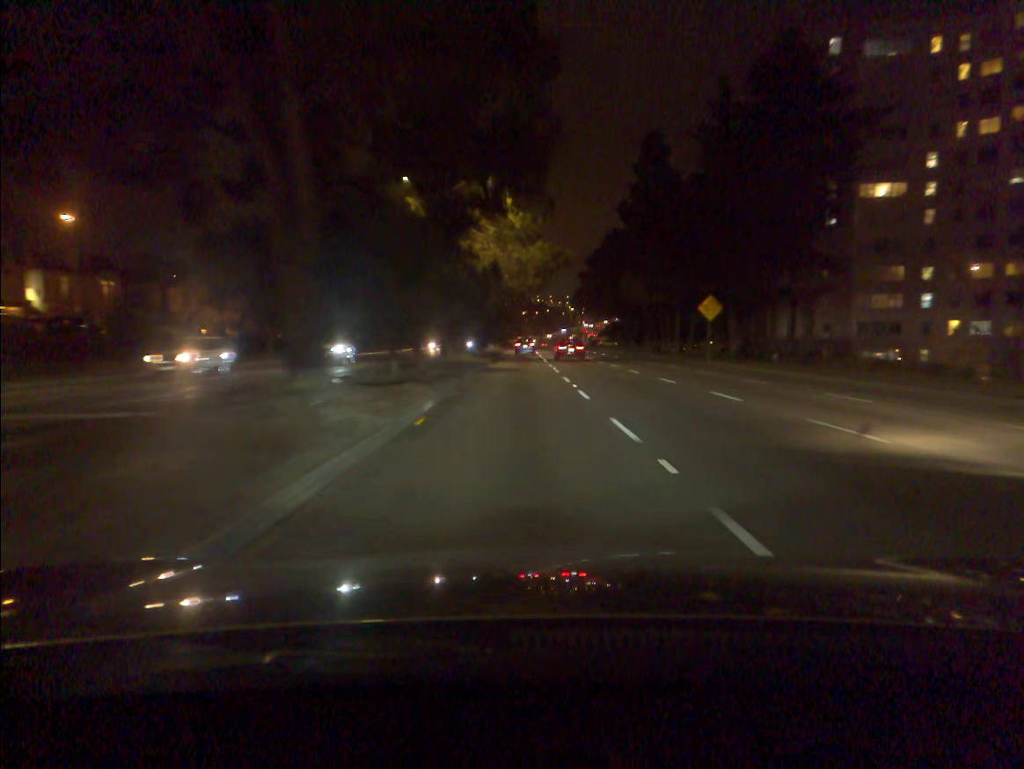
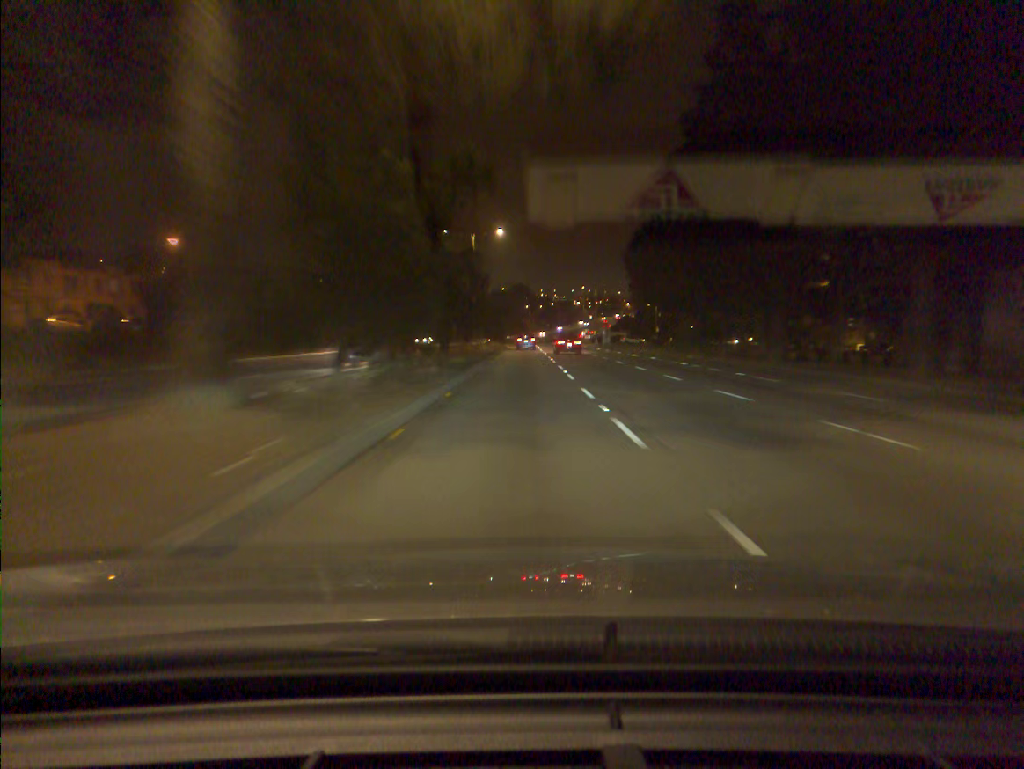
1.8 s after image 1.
(-0.1, +37.8) m; 0°
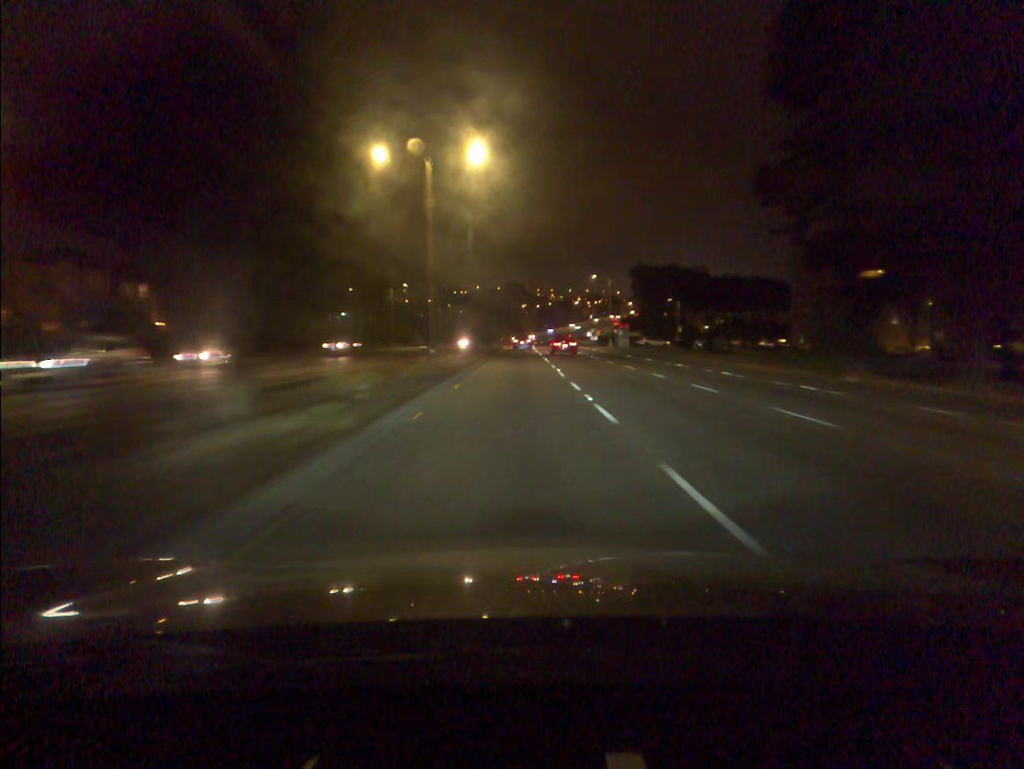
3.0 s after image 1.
(+0.1, +26.9) m; 0°
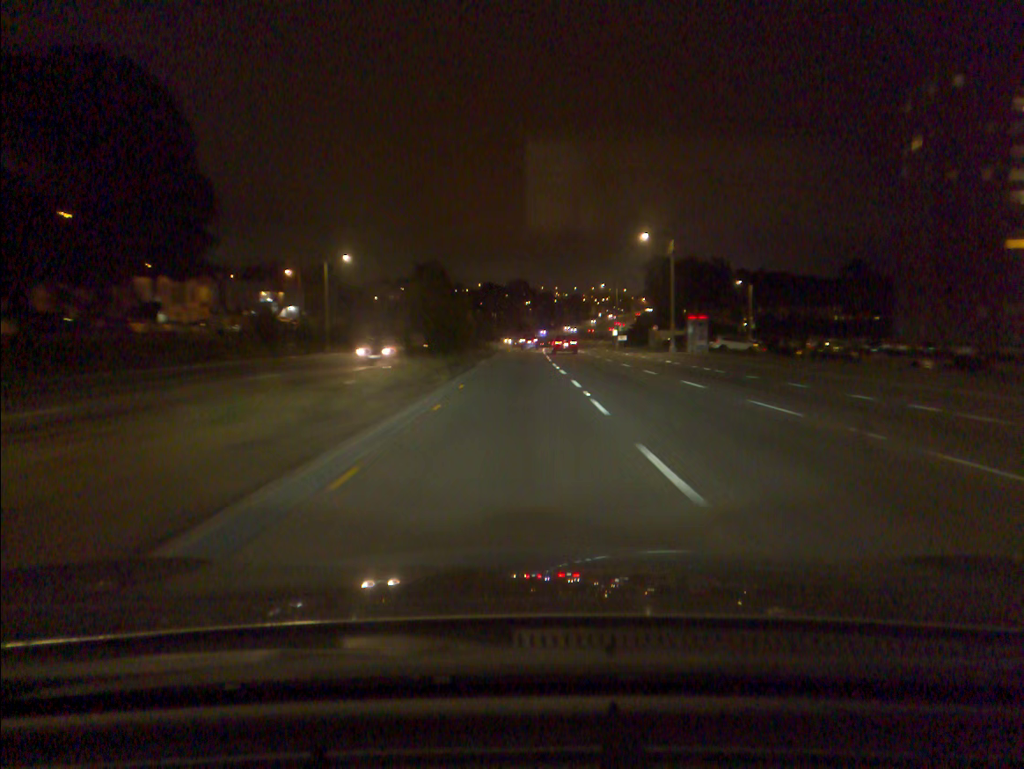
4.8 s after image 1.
(-0.1, +42.8) m; 0°
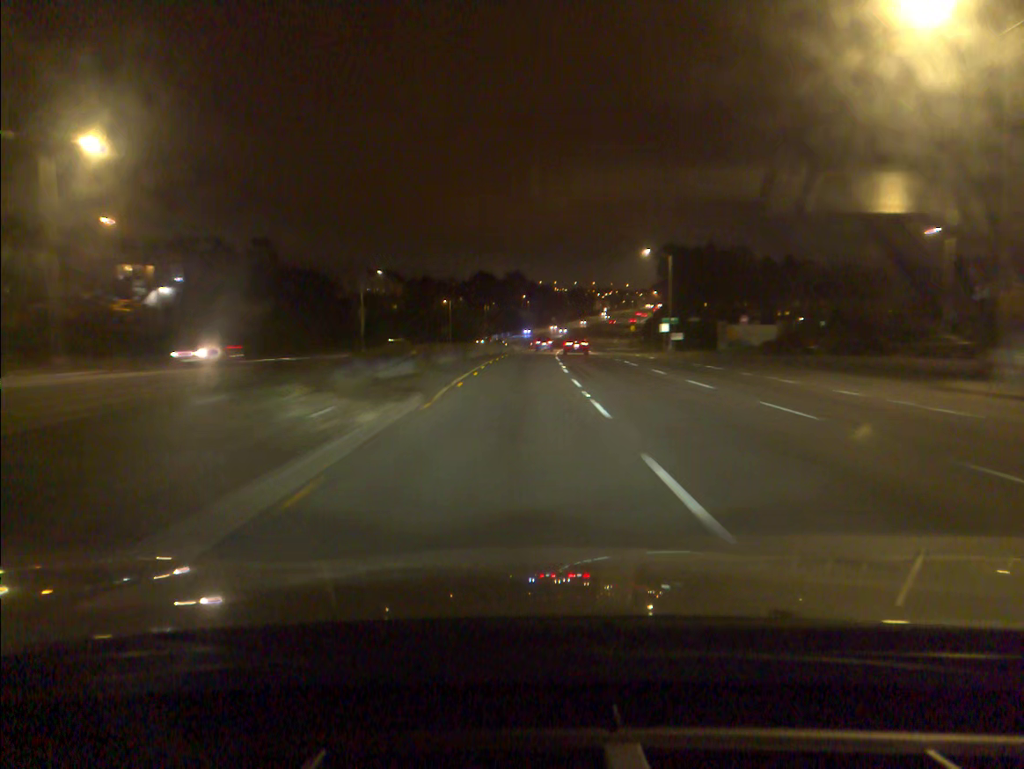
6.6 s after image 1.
(+0.2, +45.5) m; 0°
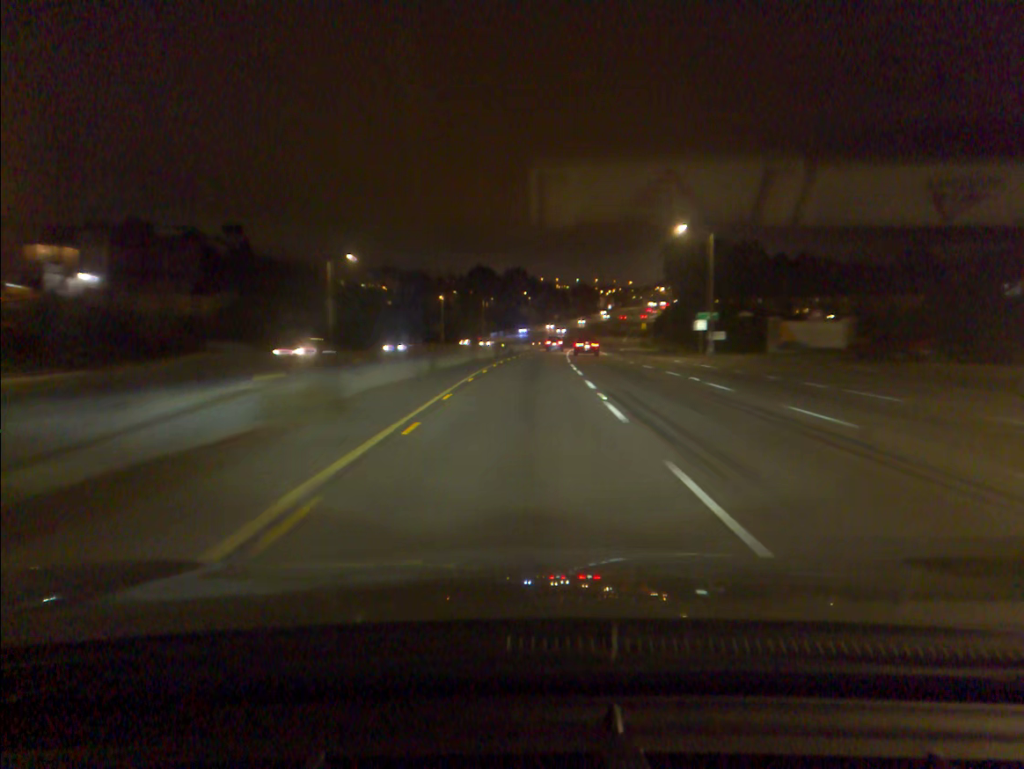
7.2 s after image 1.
(0.0, +15.4) m; 0°
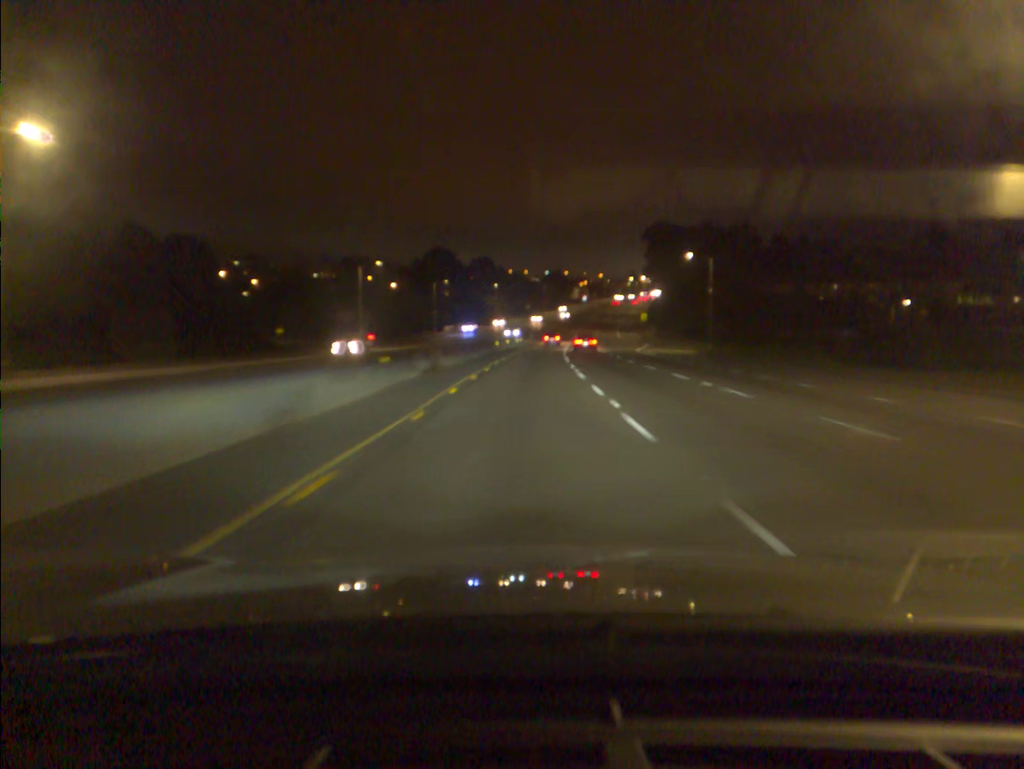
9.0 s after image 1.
(+1.0, +46.1) m; +2°
